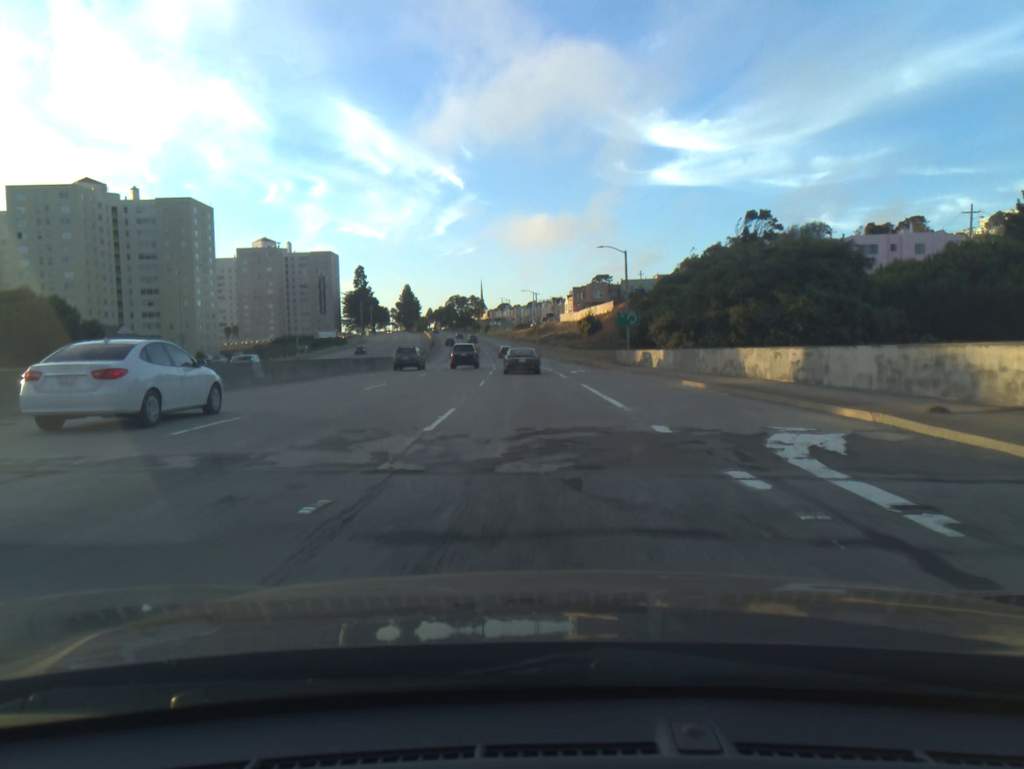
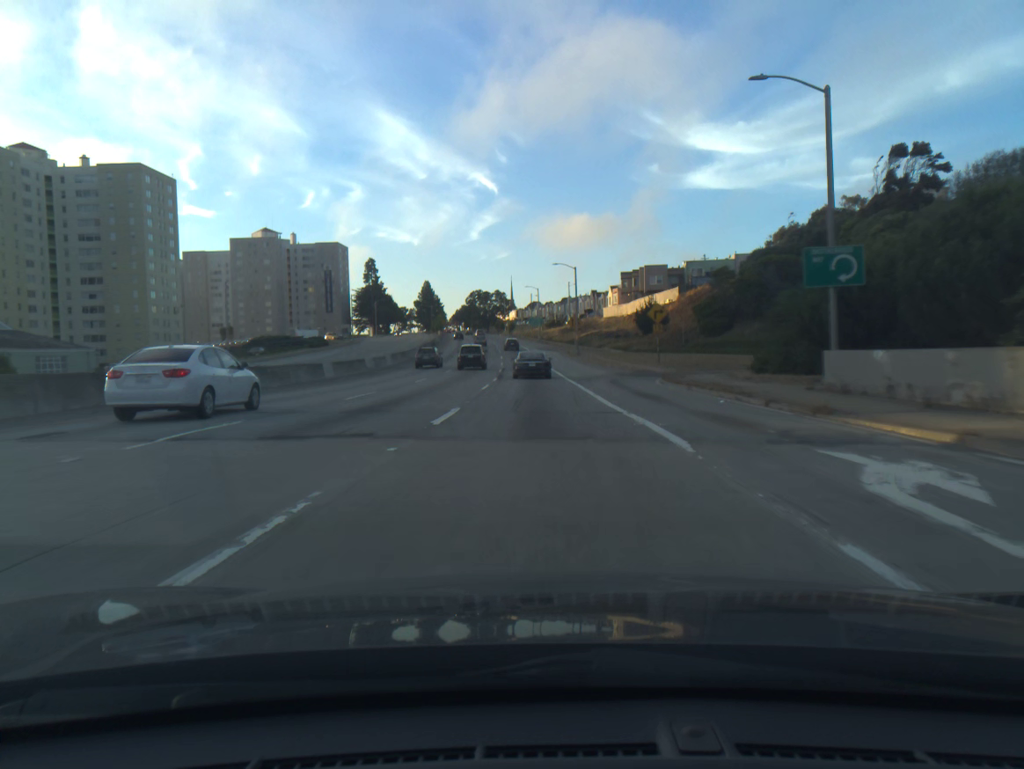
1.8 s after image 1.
(-0.8, +40.3) m; -2°
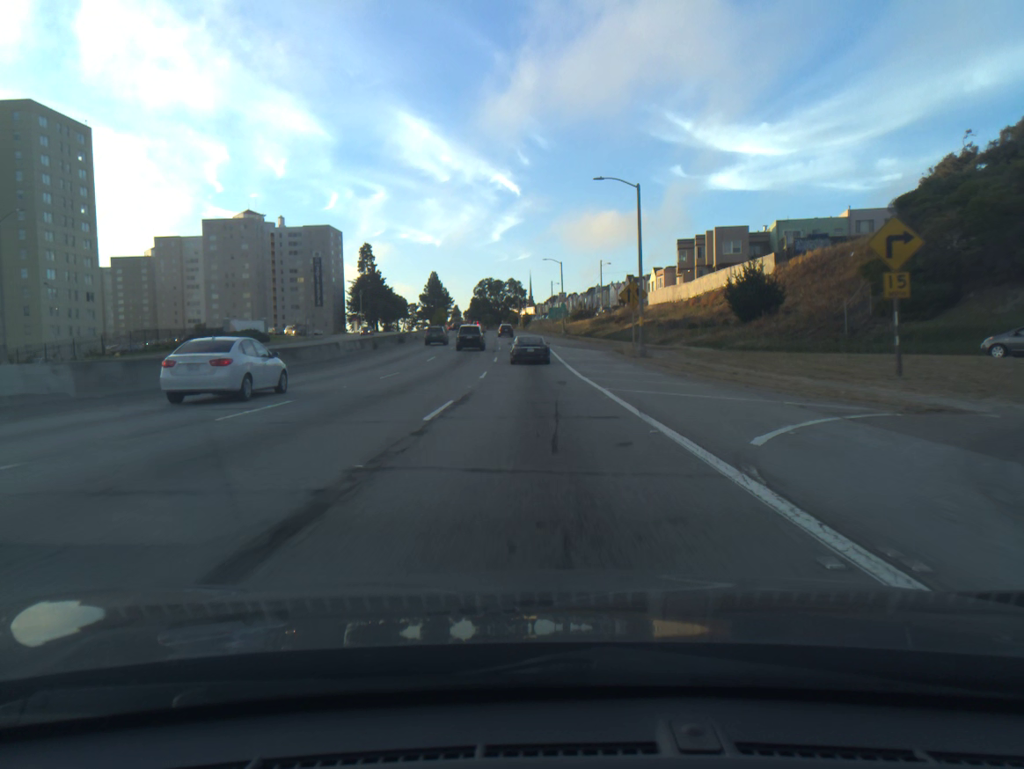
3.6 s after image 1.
(-0.5, +39.3) m; -1°
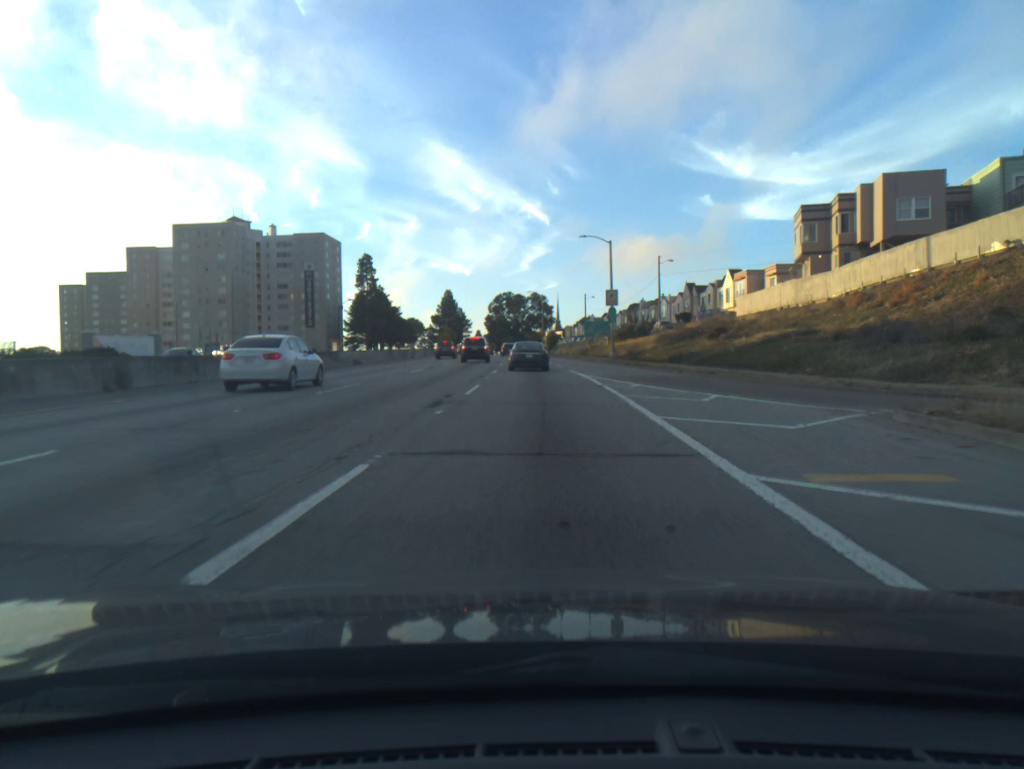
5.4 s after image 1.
(-0.6, +38.4) m; -2°
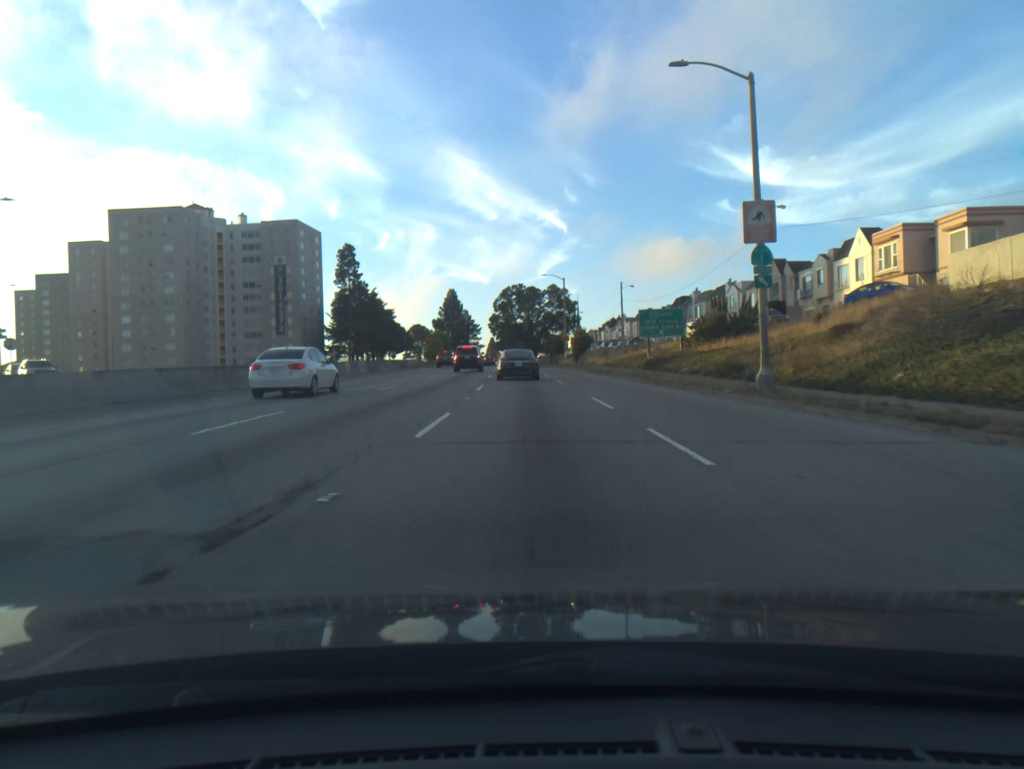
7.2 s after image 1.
(-0.4, +36.8) m; -1°
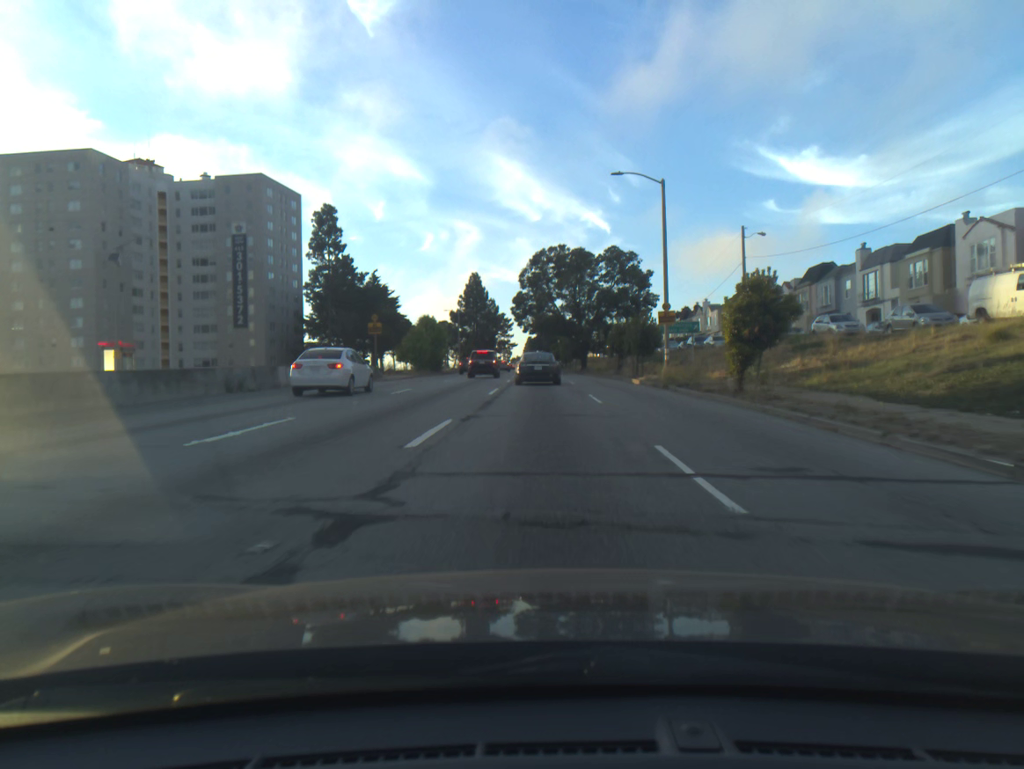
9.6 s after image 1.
(-1.2, +46.3) m; -3°
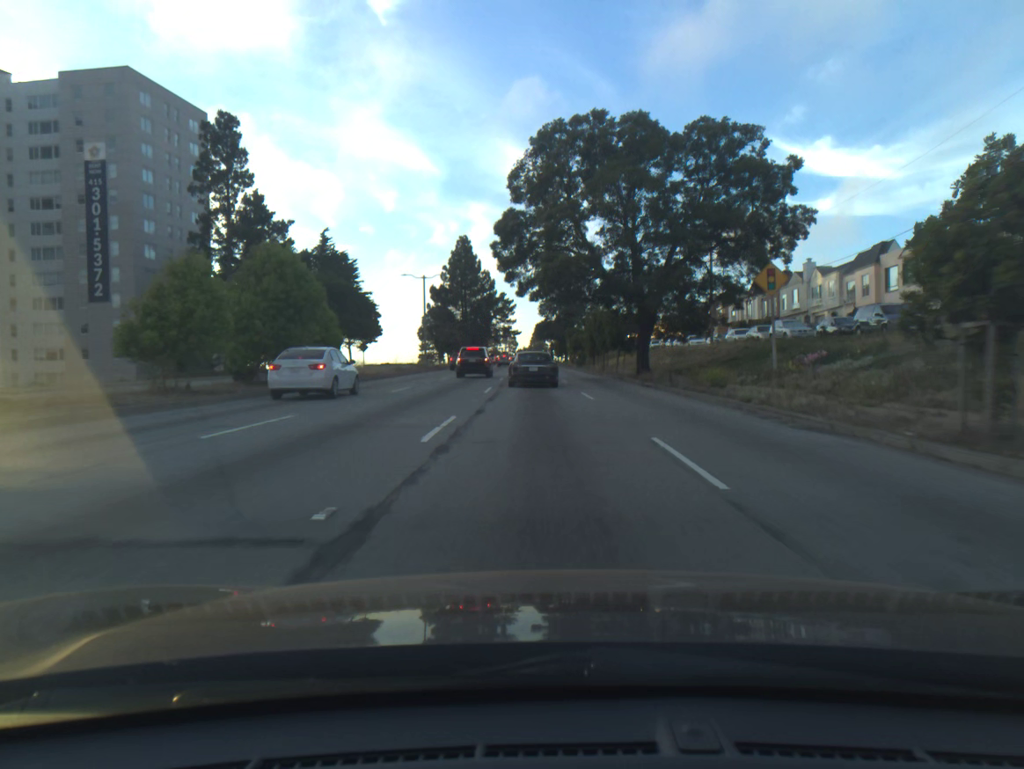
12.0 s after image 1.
(-0.3, +43.0) m; -1°
